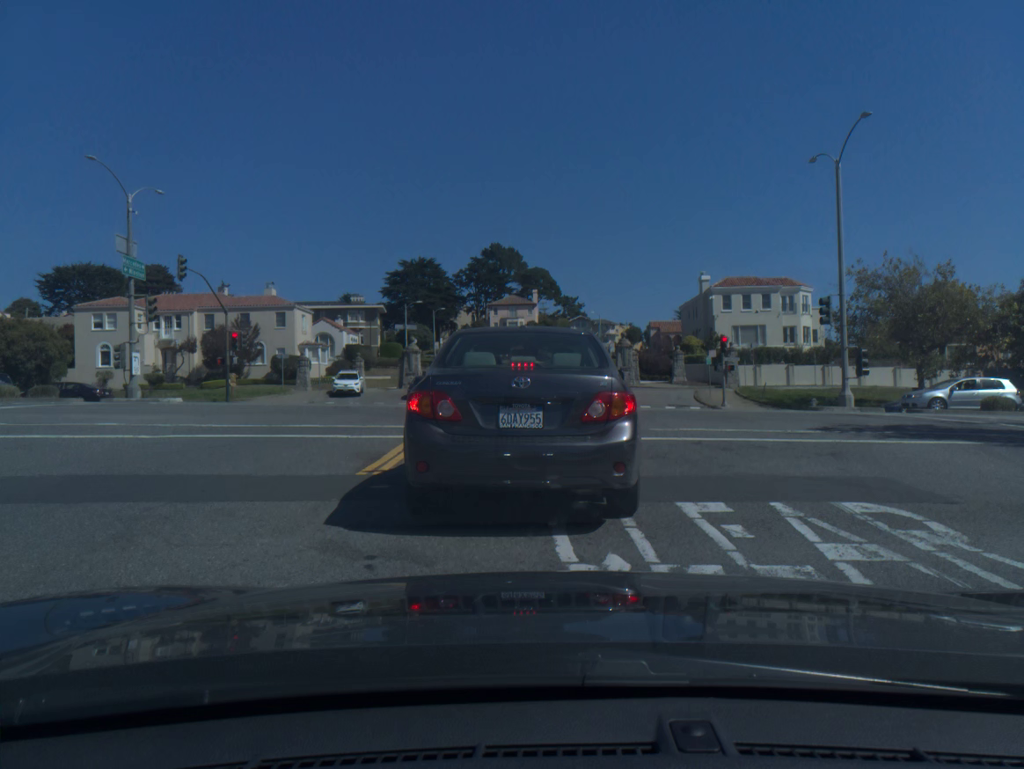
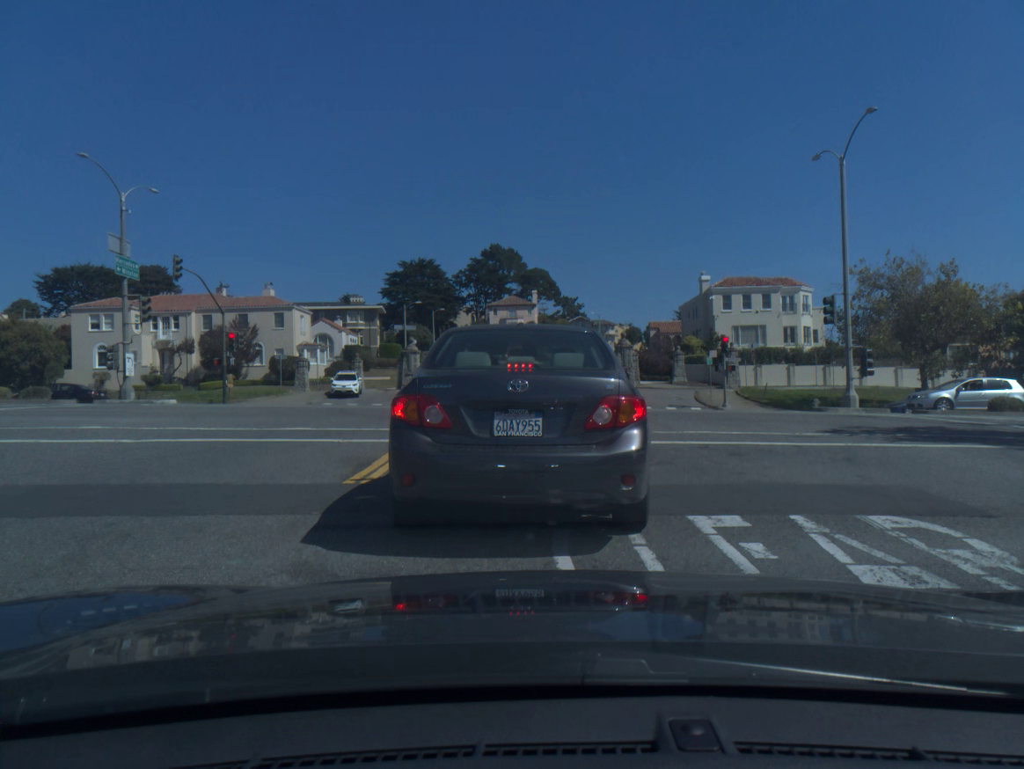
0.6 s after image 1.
(0.0, +0.6) m; 0°
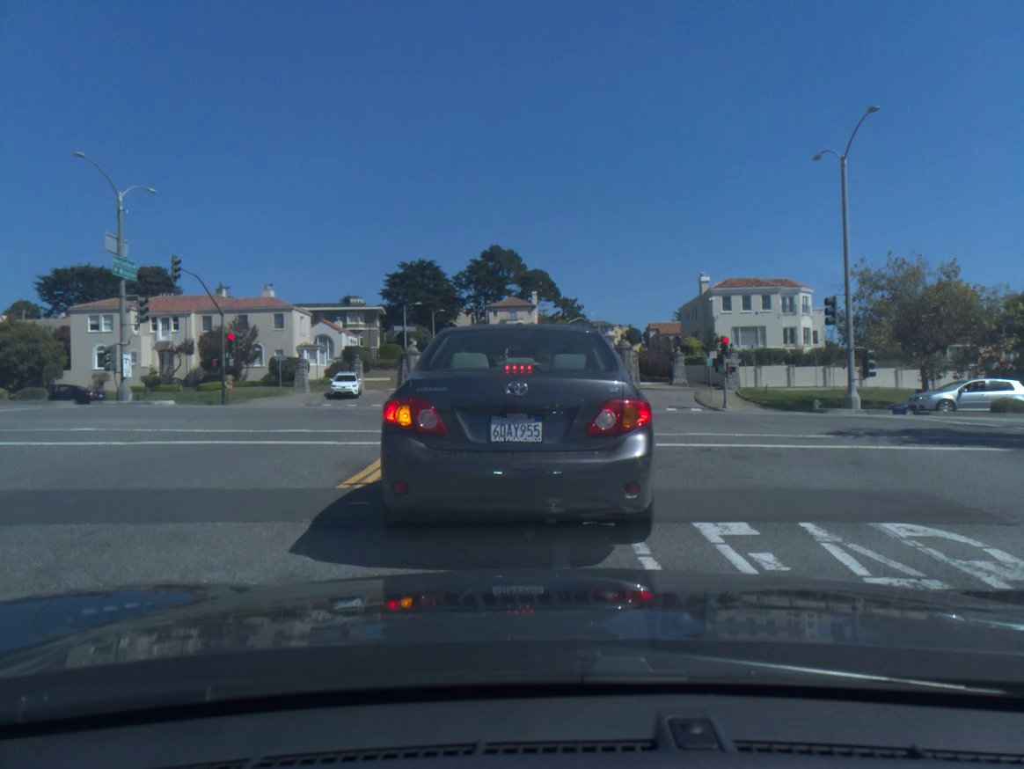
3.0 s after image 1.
(0.0, +0.2) m; 0°
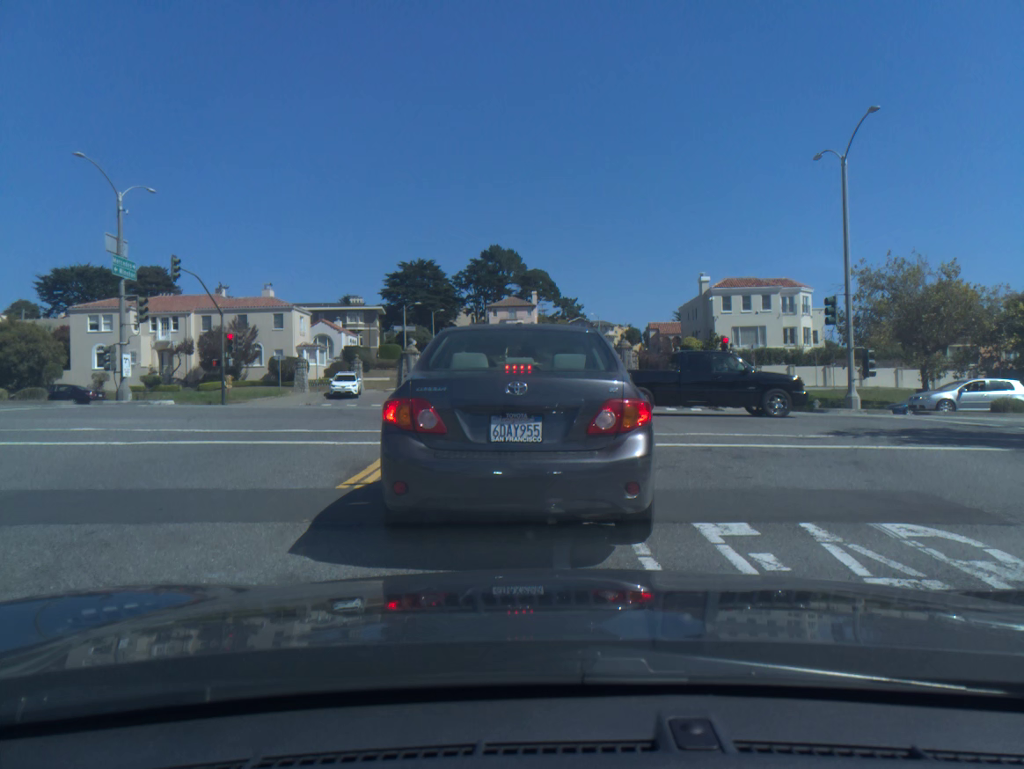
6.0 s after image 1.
(0.0, 0.0) m; -1°
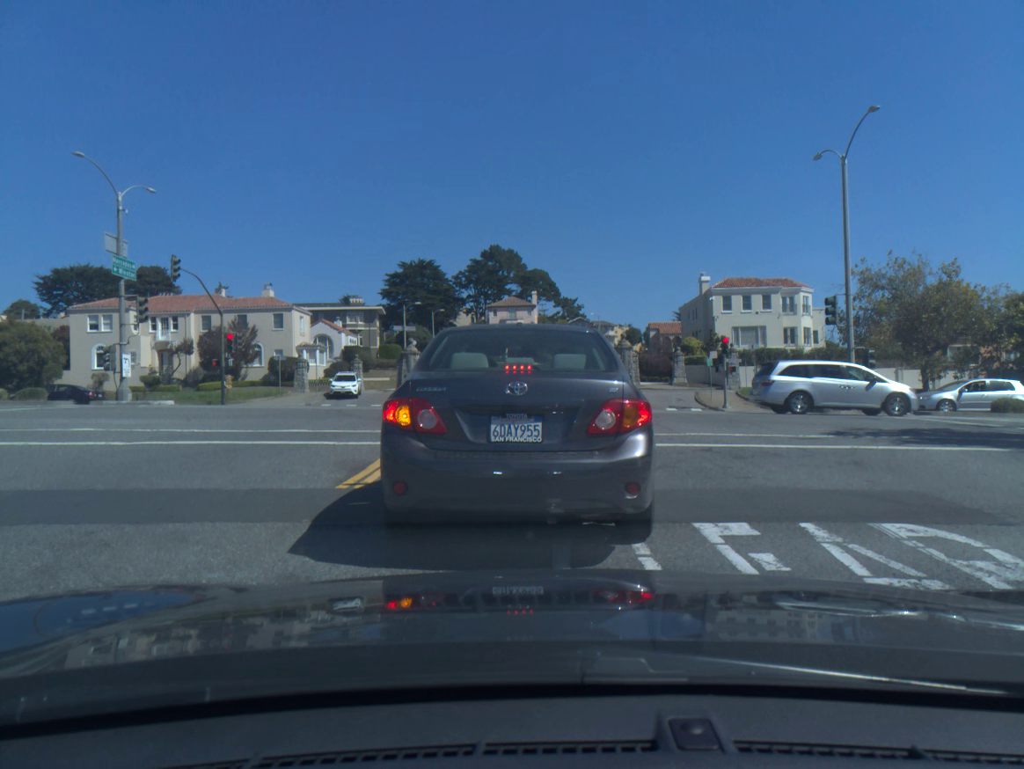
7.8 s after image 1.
(0.0, 0.0) m; 0°
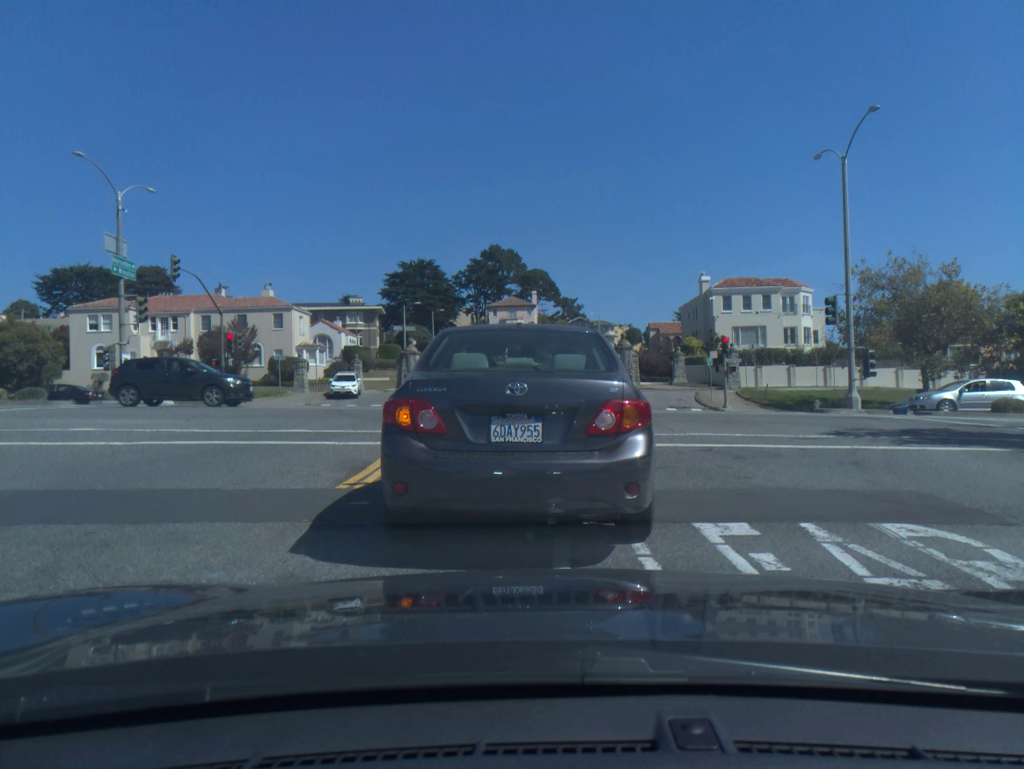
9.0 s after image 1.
(0.0, 0.0) m; 0°
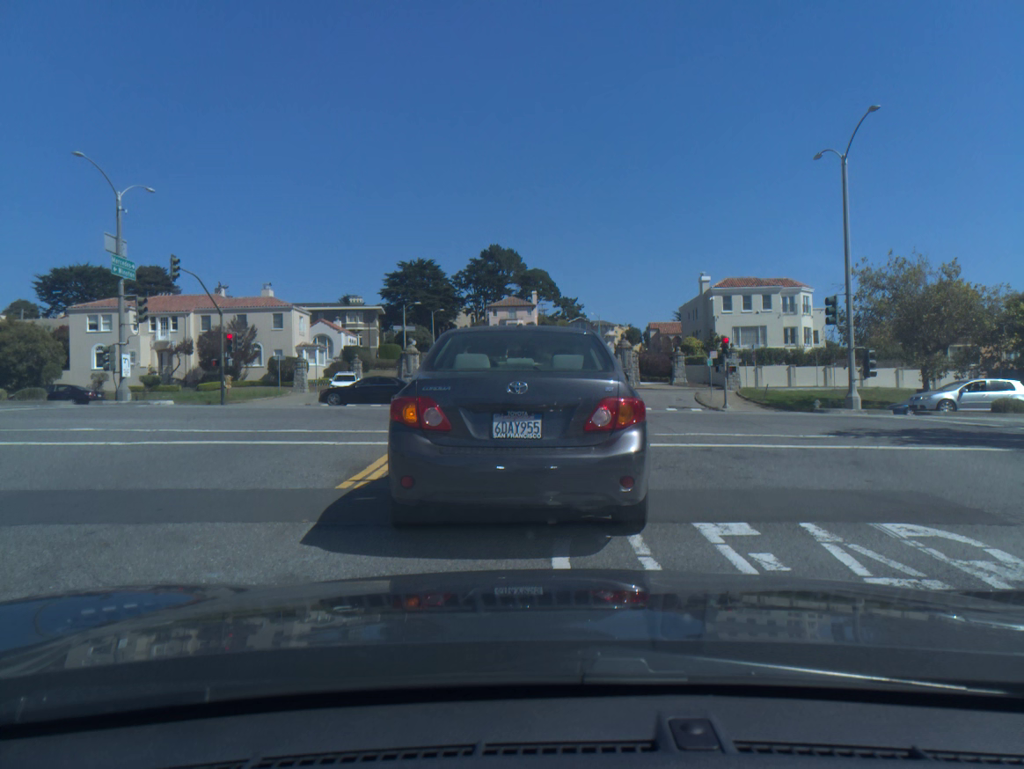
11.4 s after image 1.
(0.0, 0.0) m; 0°
